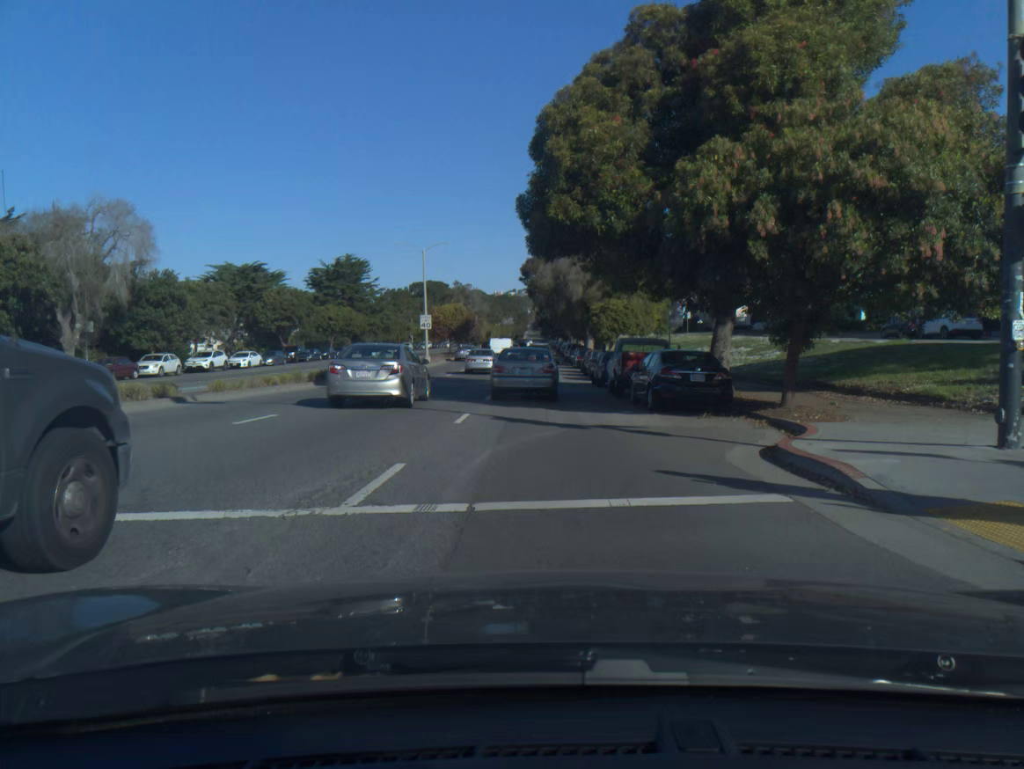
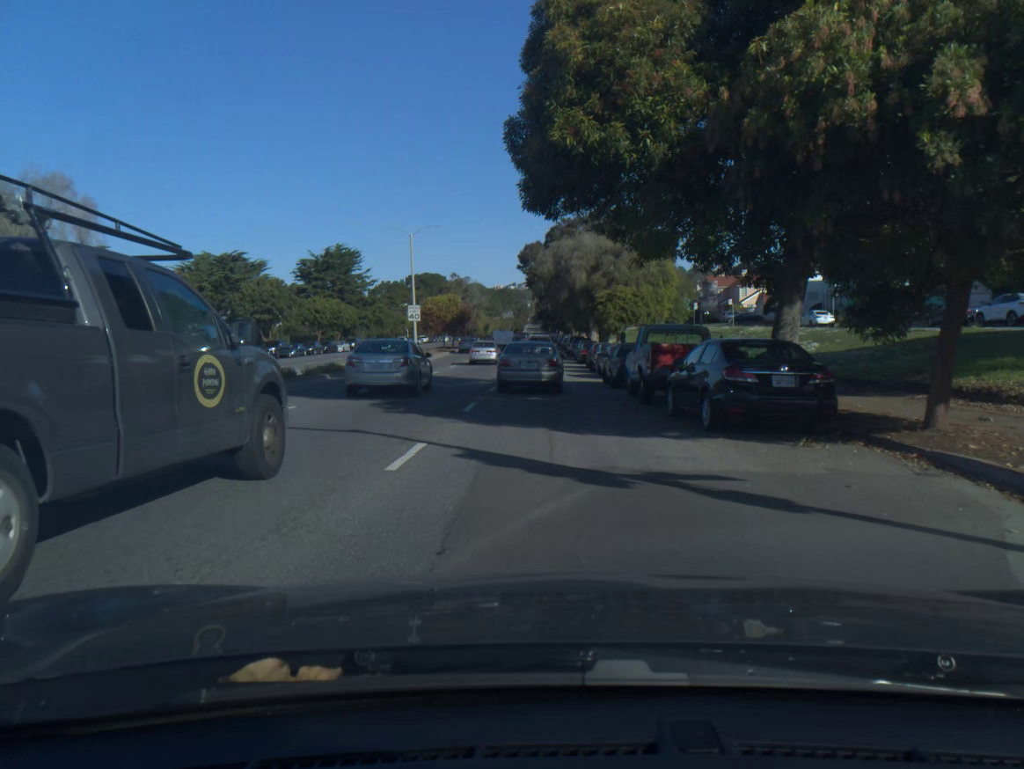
(0.0, +6.1) m; 0°
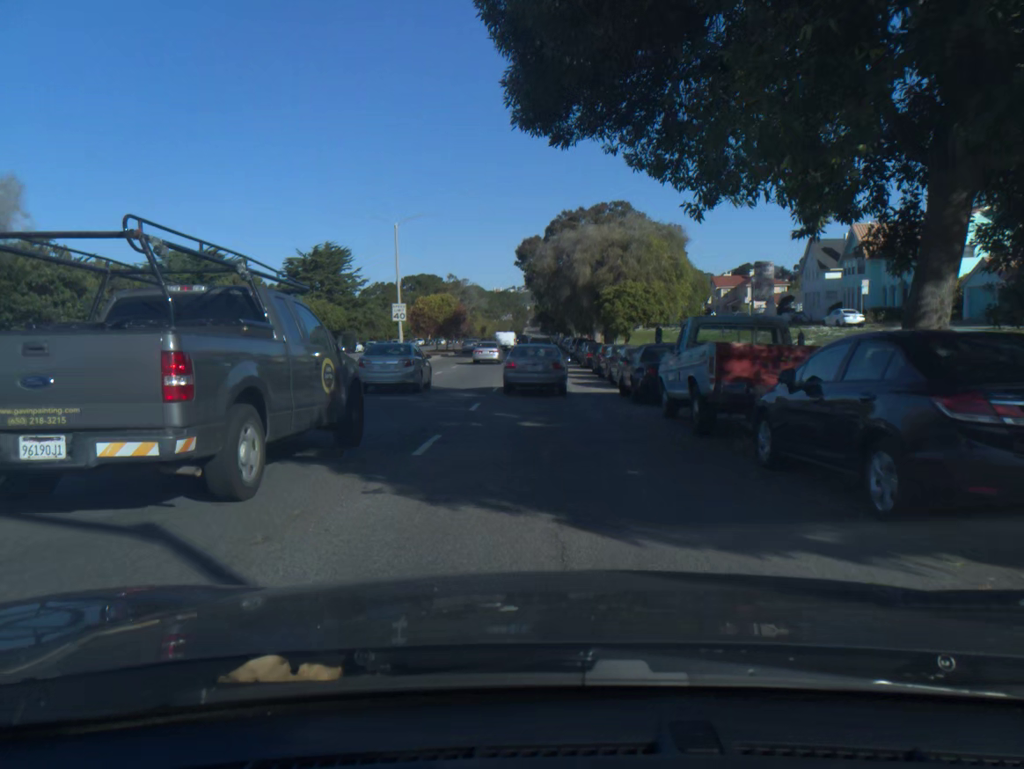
(0.0, +6.1) m; 0°
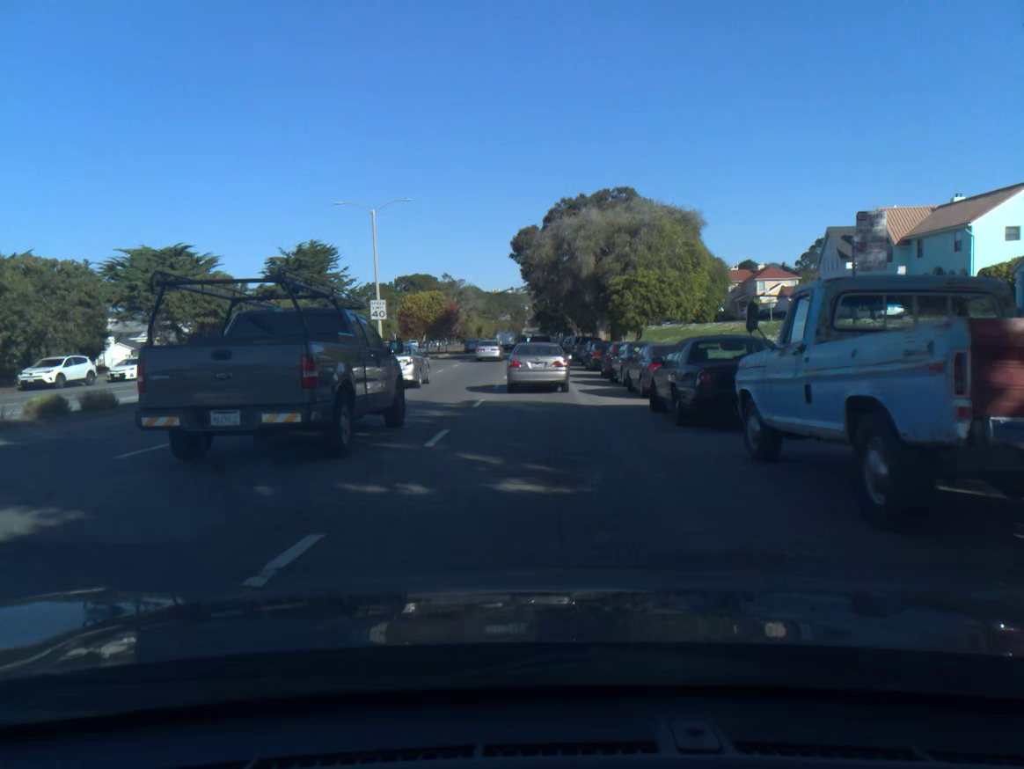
(0.0, +6.1) m; 0°
